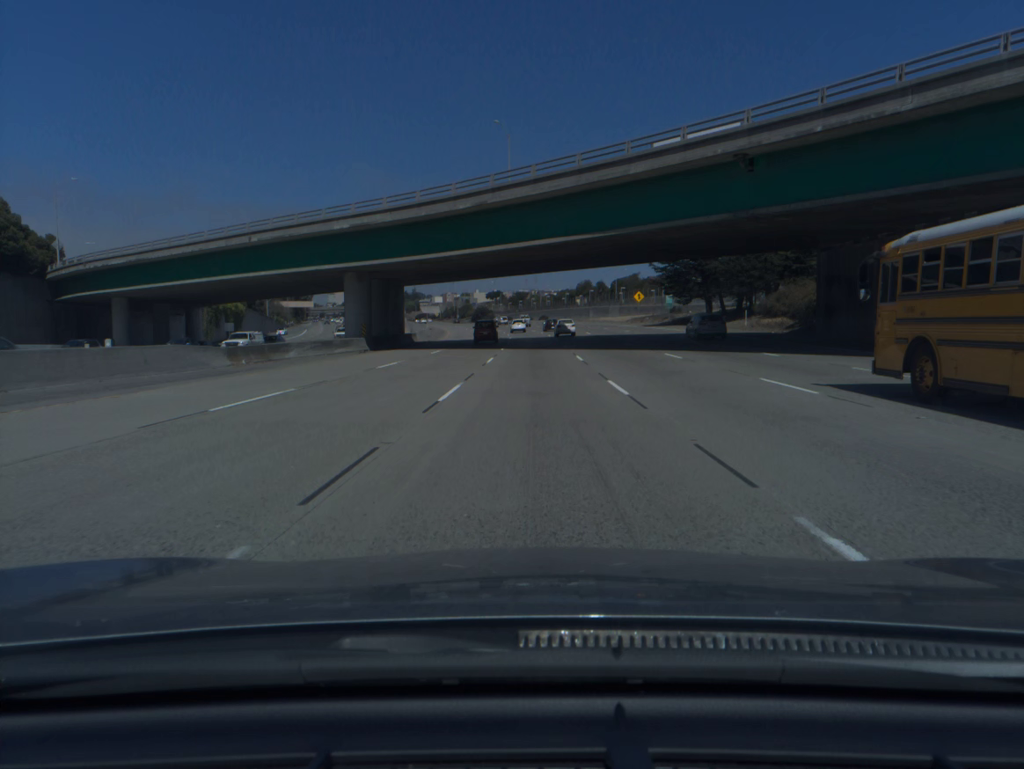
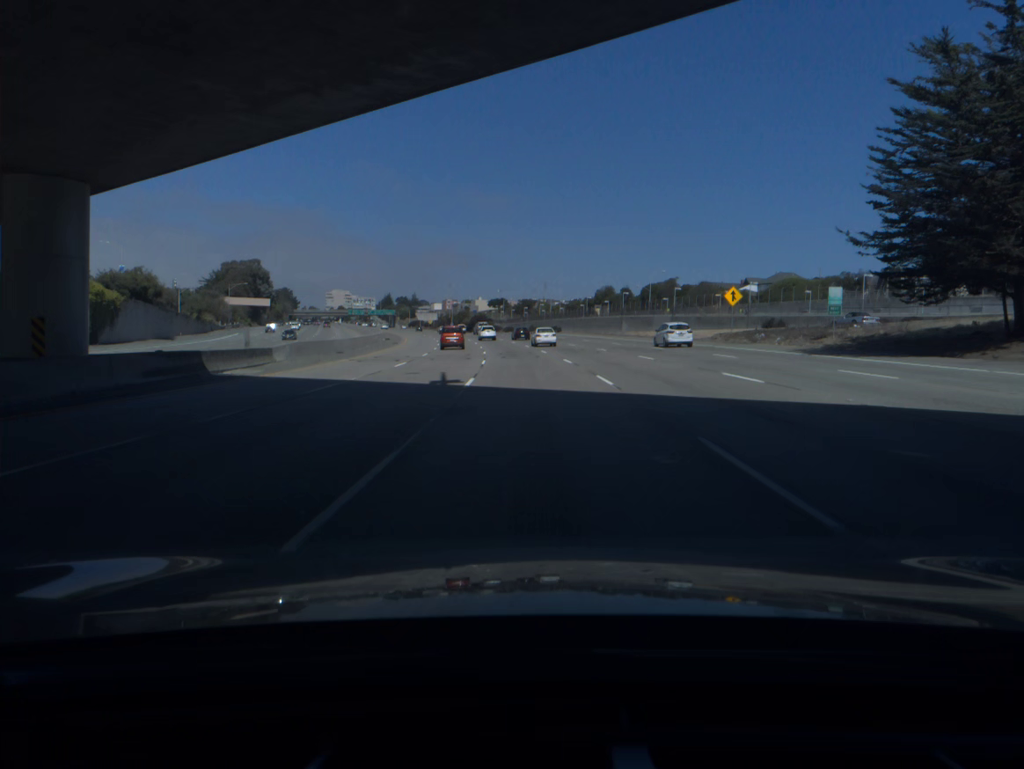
(-0.1, +53.1) m; 0°
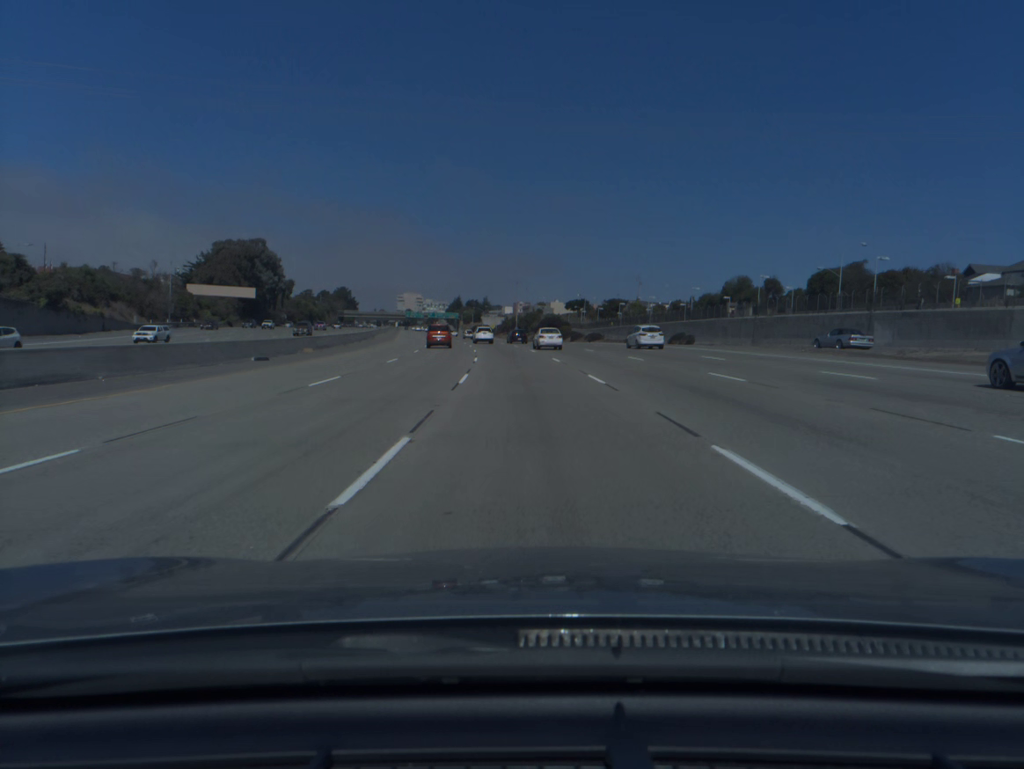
(-2.9, +70.5) m; -6°
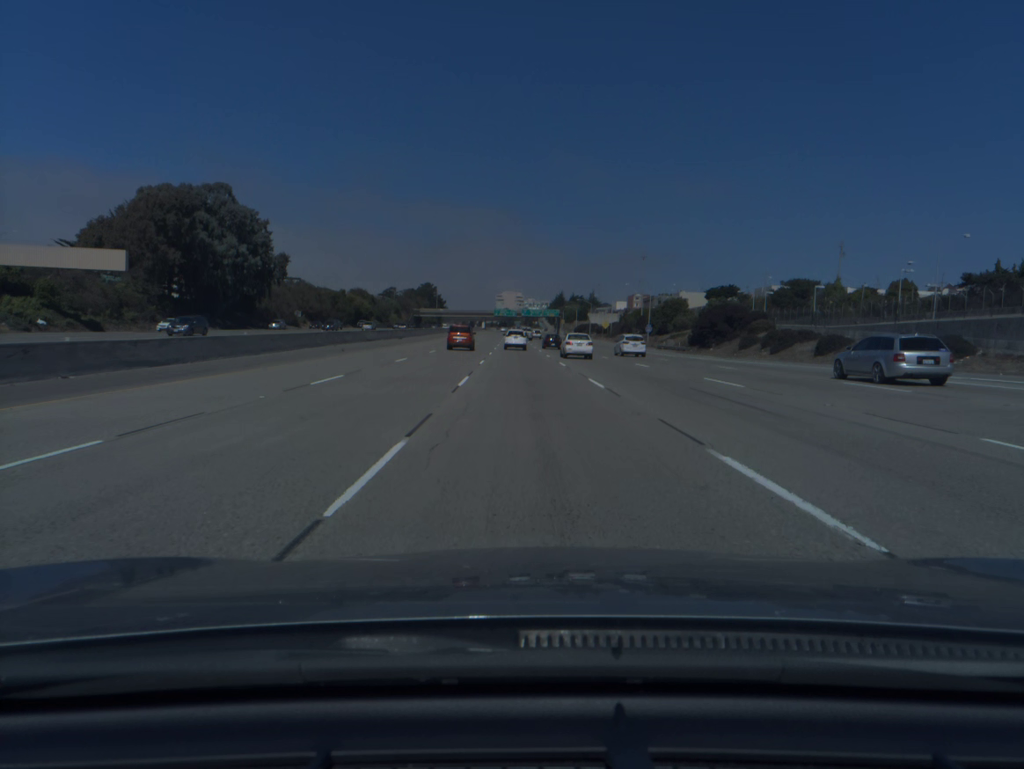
(-5.9, +85.5) m; -8°
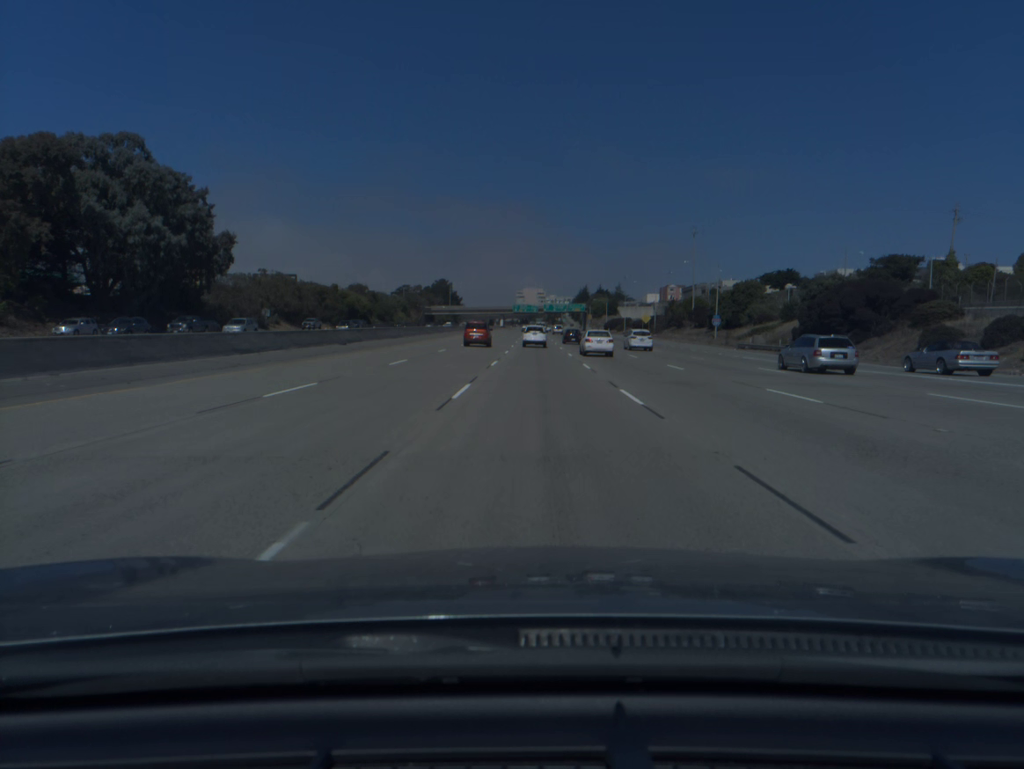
(-0.6, +33.3) m; -2°
